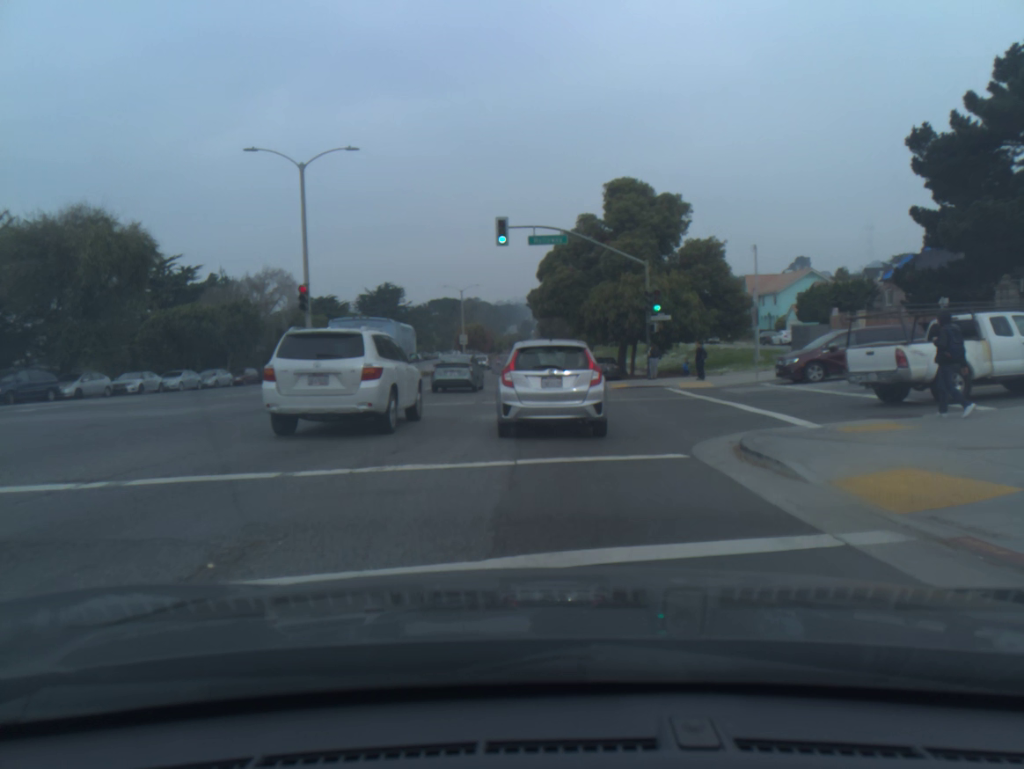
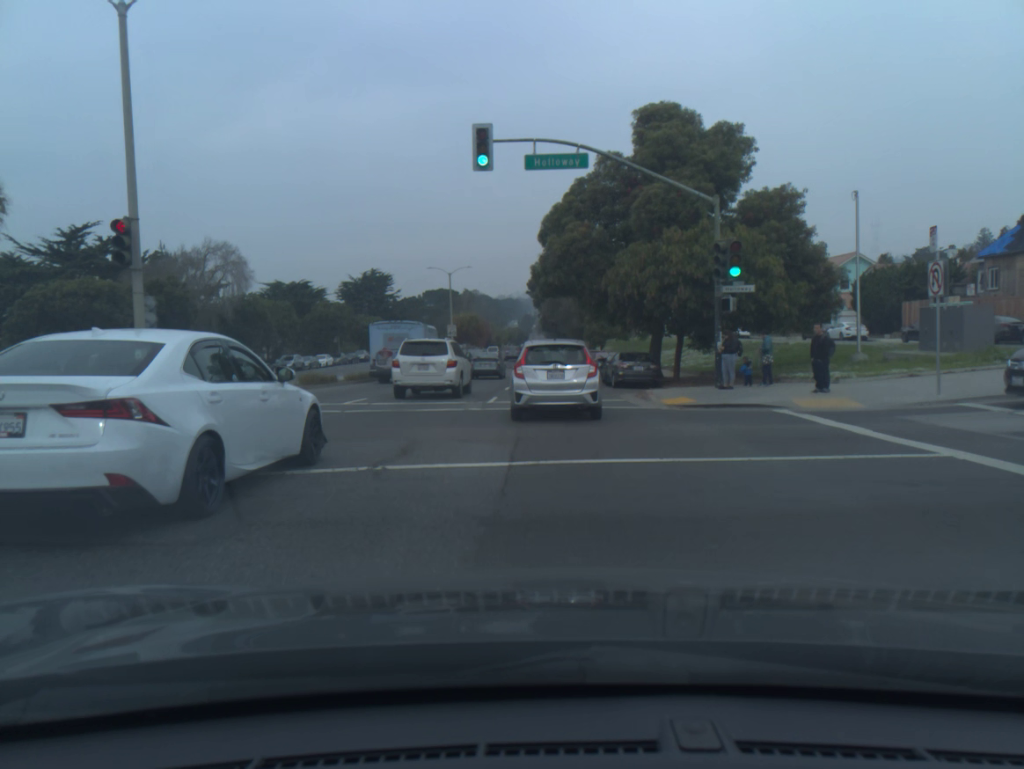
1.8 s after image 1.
(0.0, +13.5) m; 0°
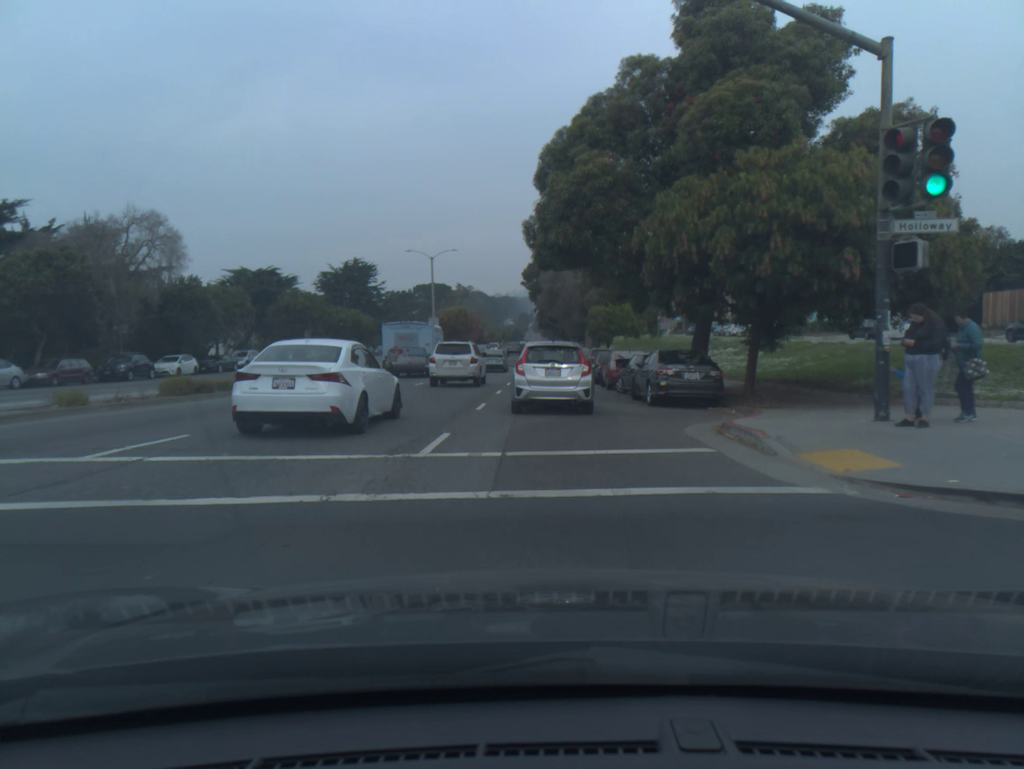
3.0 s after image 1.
(0.0, +11.0) m; +1°
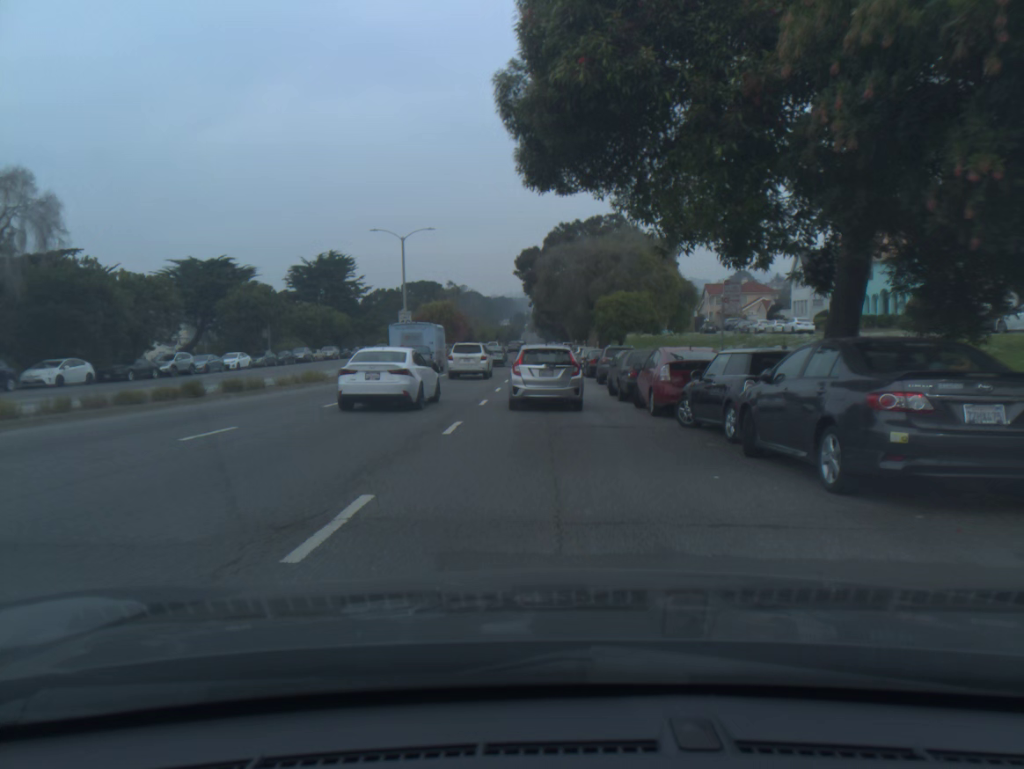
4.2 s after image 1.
(0.0, +12.4) m; 0°
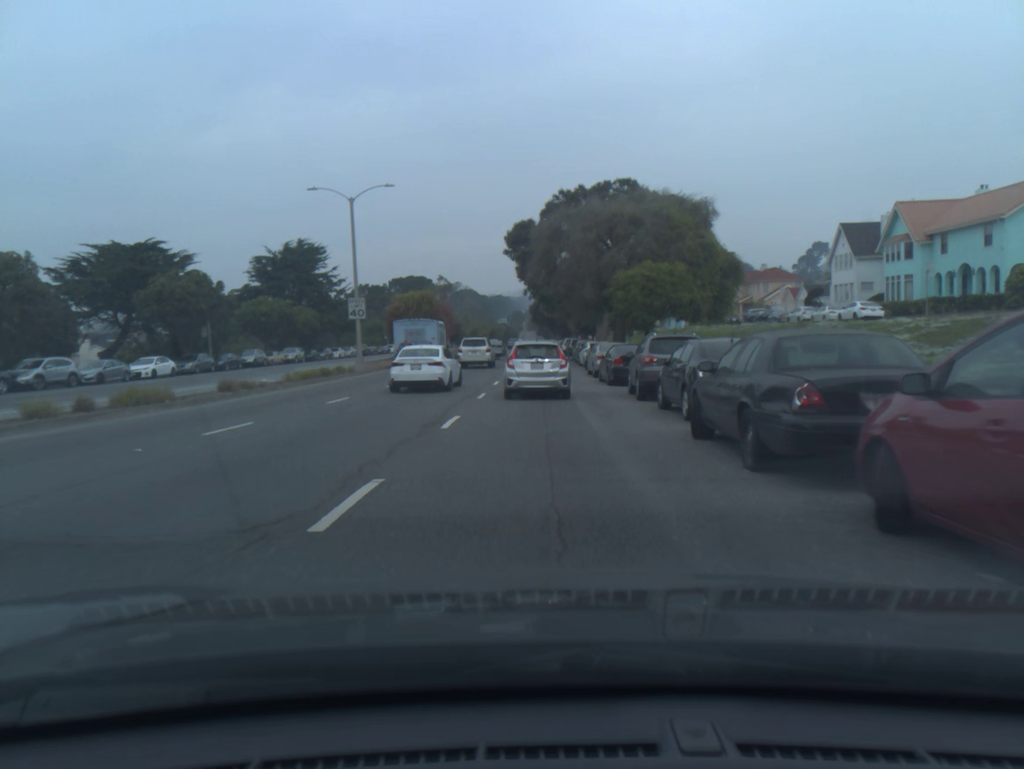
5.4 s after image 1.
(+0.1, +13.8) m; 0°
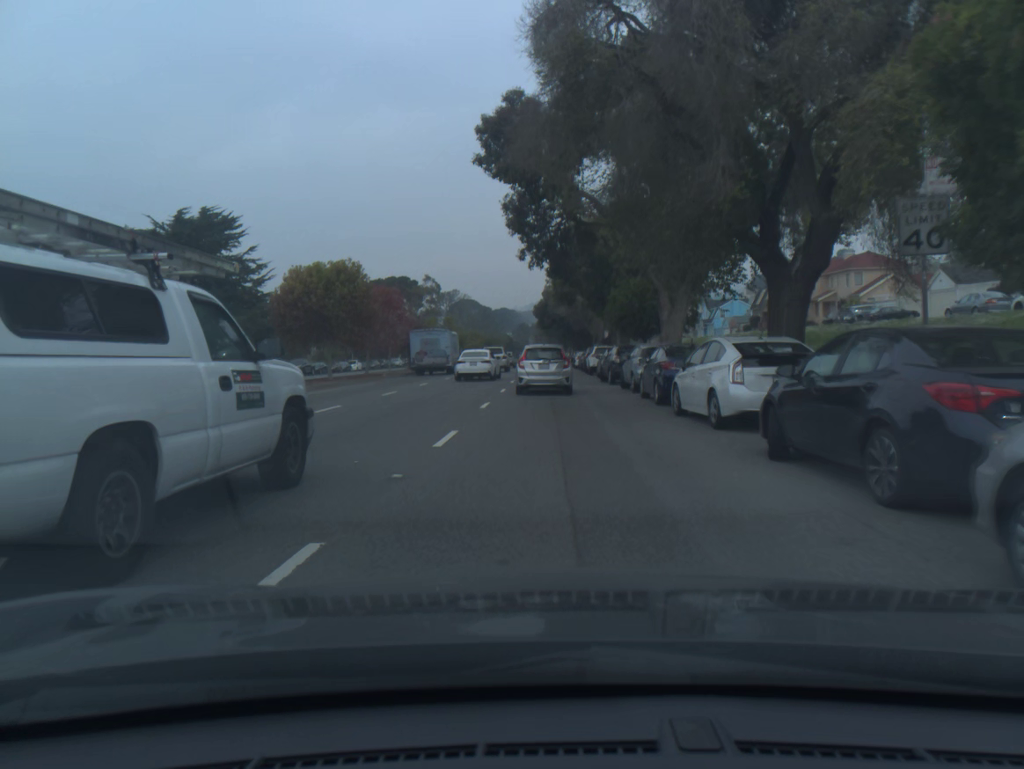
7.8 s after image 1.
(-0.1, +31.3) m; 0°
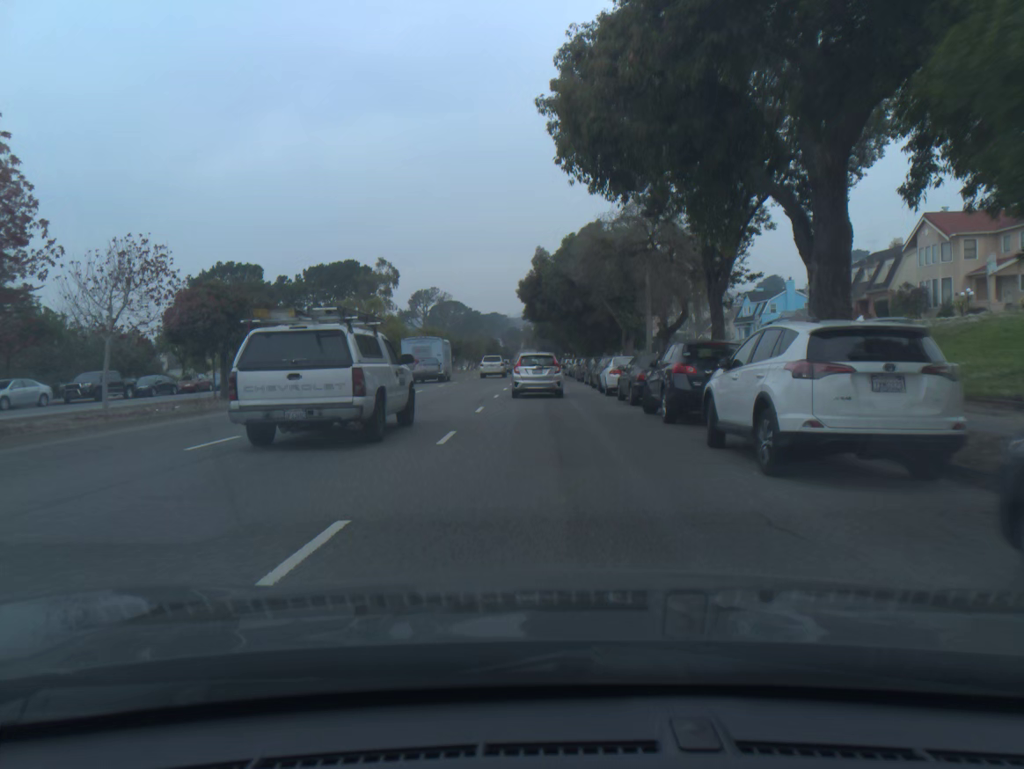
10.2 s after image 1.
(+0.1, +35.1) m; 0°
